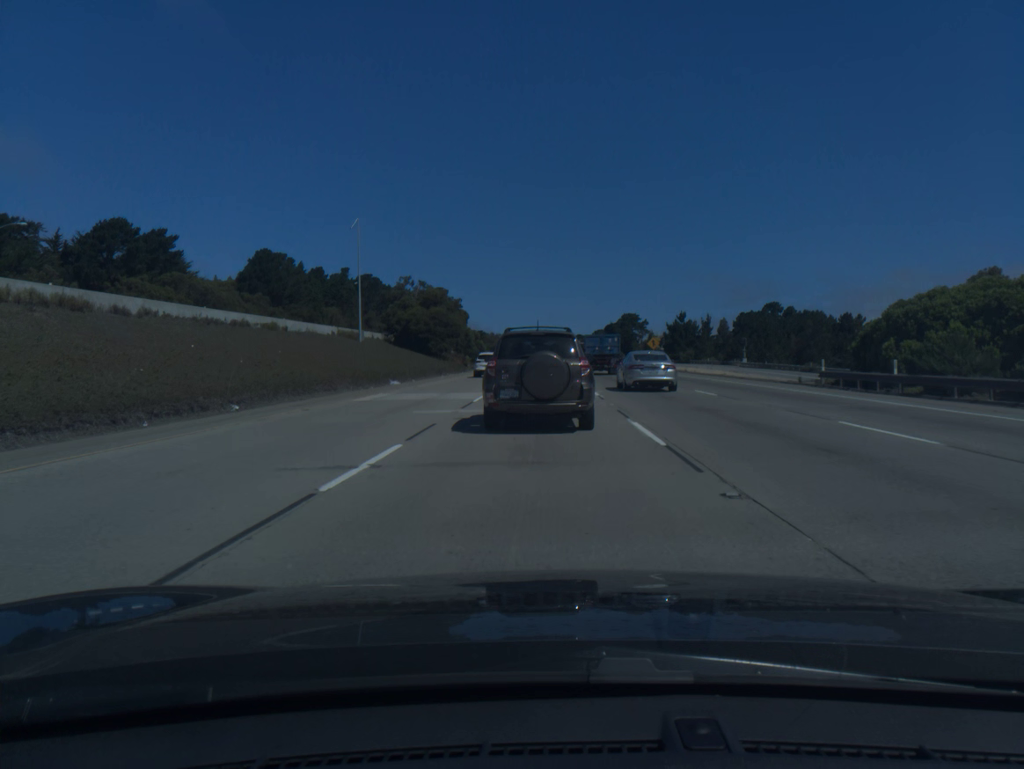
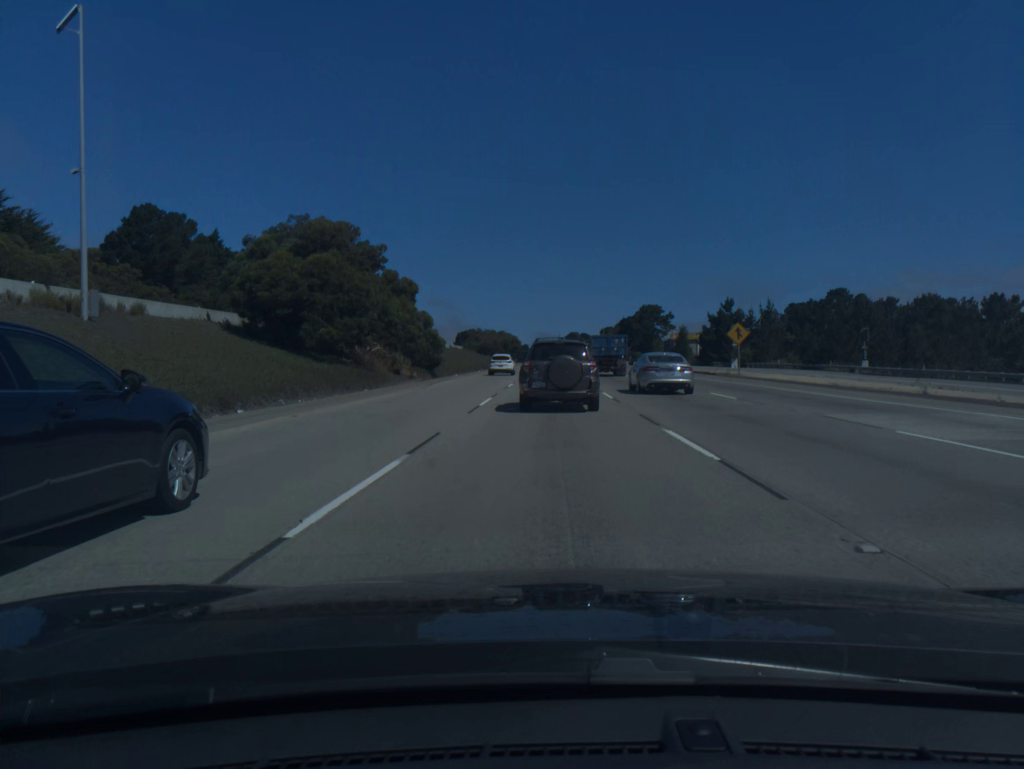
(-0.2, +45.3) m; 0°
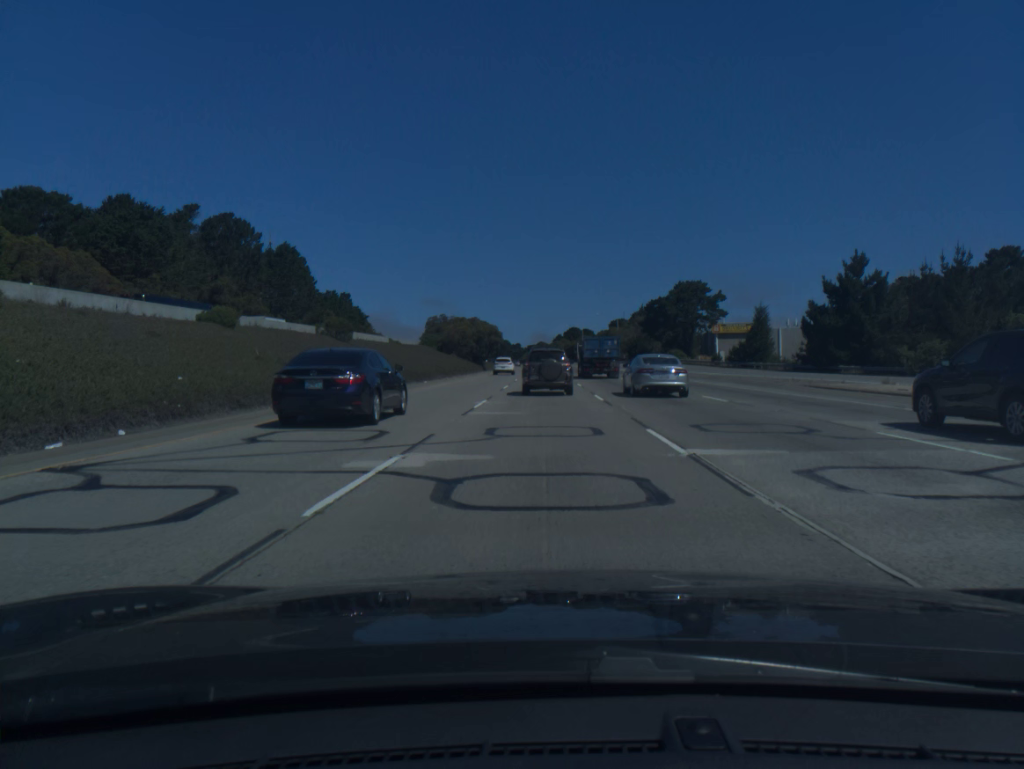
(+0.3, +58.0) m; 0°
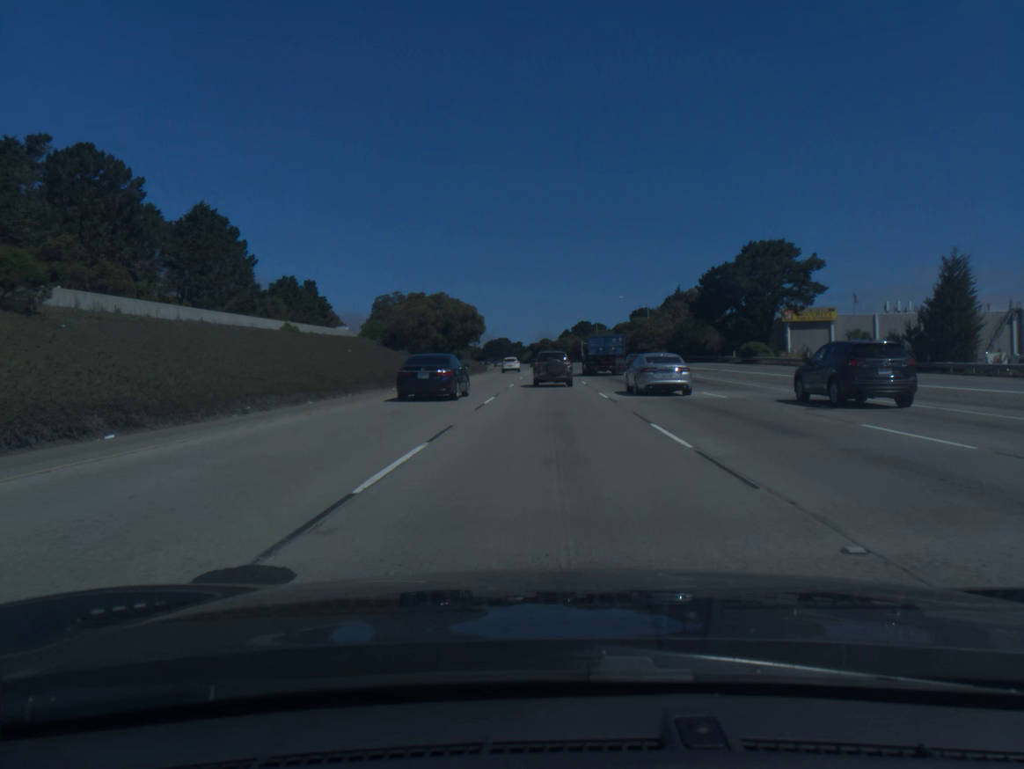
(-0.1, +42.8) m; 0°
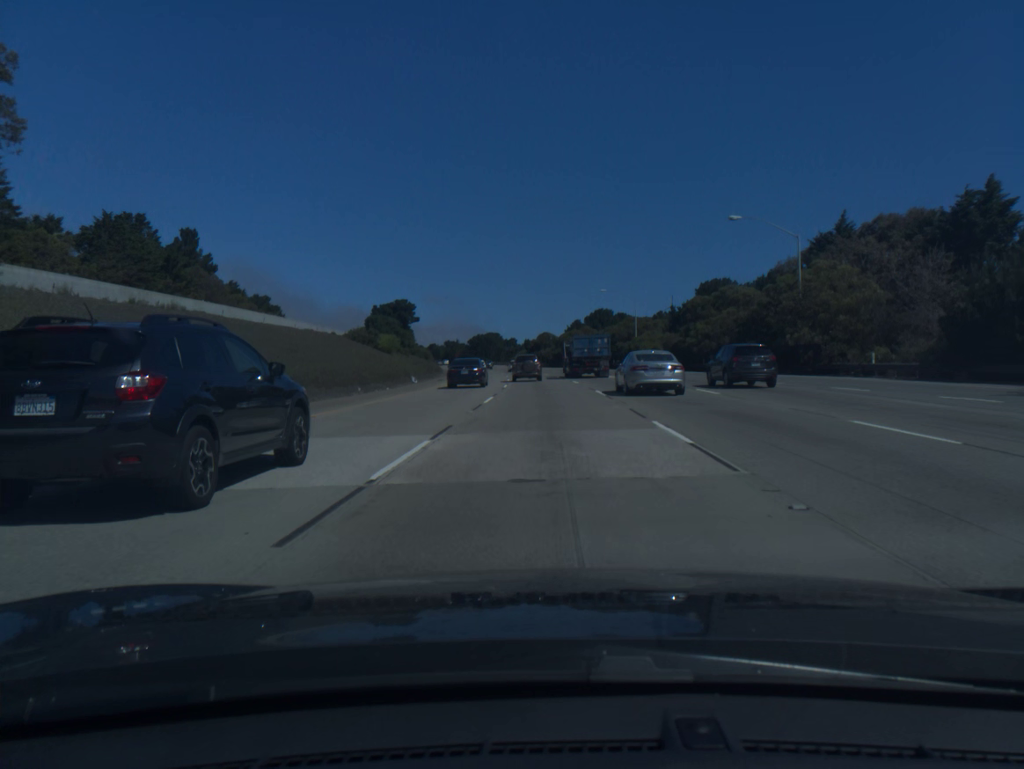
(+0.1, +72.5) m; 0°
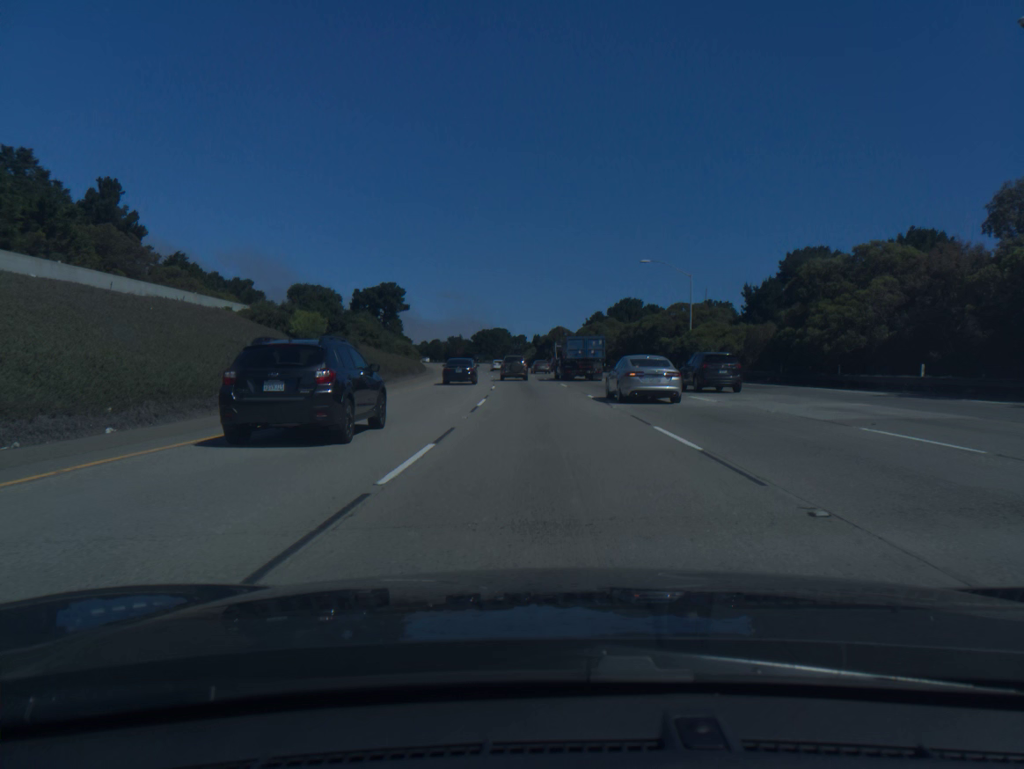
(-0.1, +29.6) m; -1°
